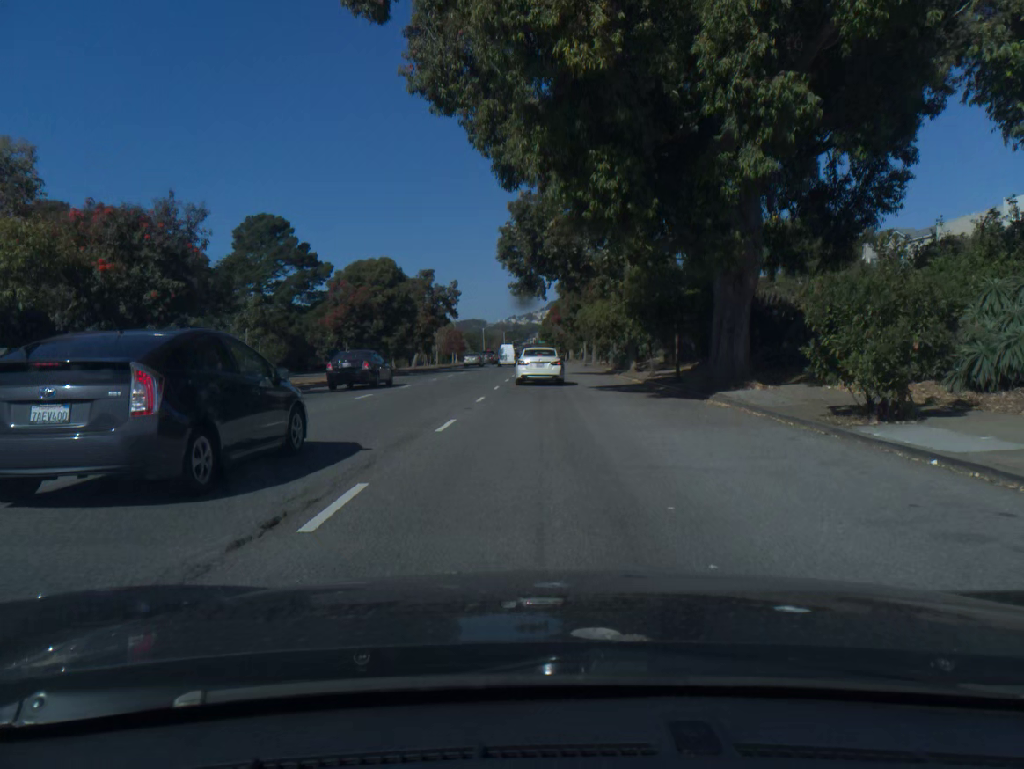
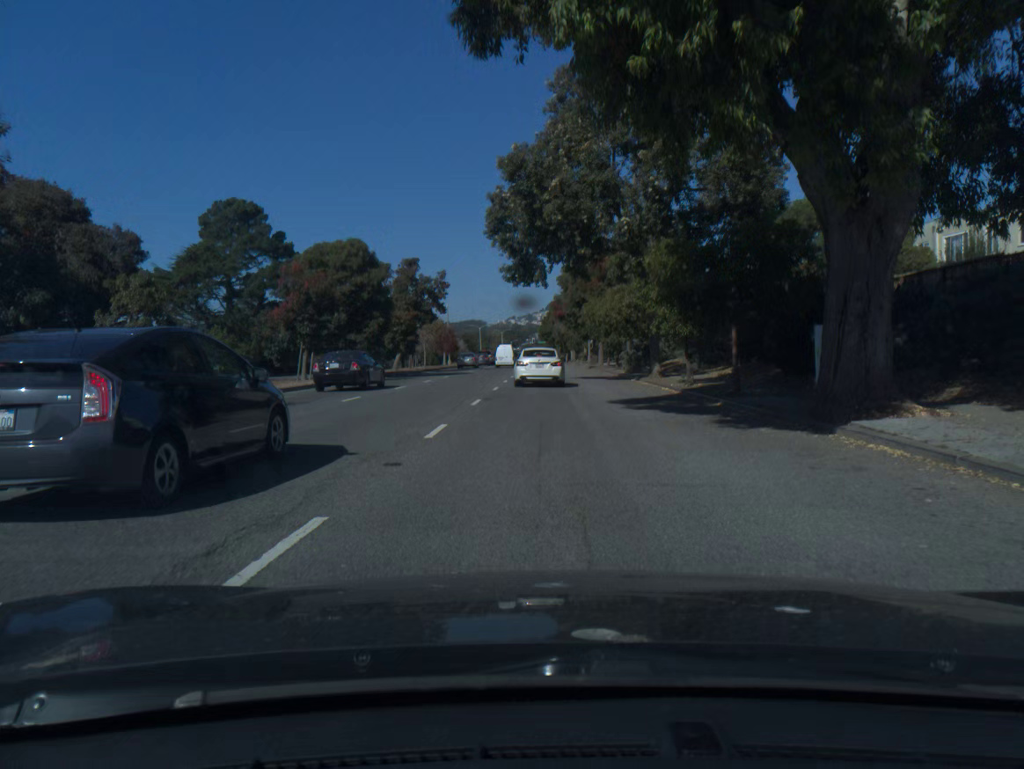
(0.0, +8.7) m; 0°
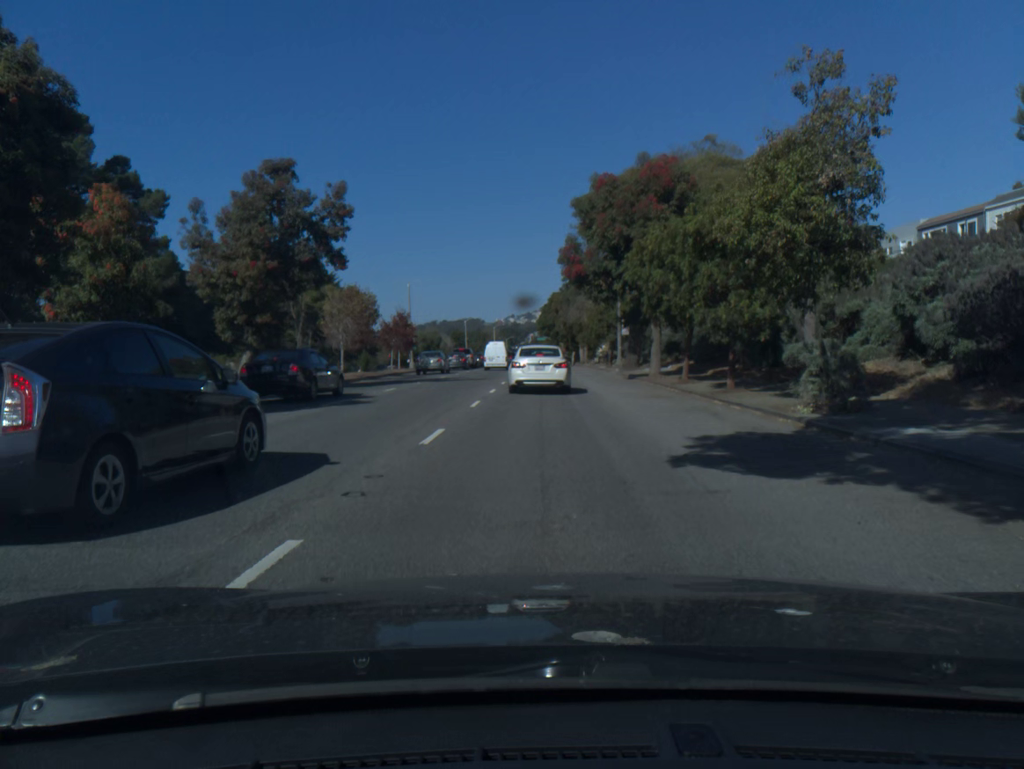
(+0.1, +30.8) m; 0°
